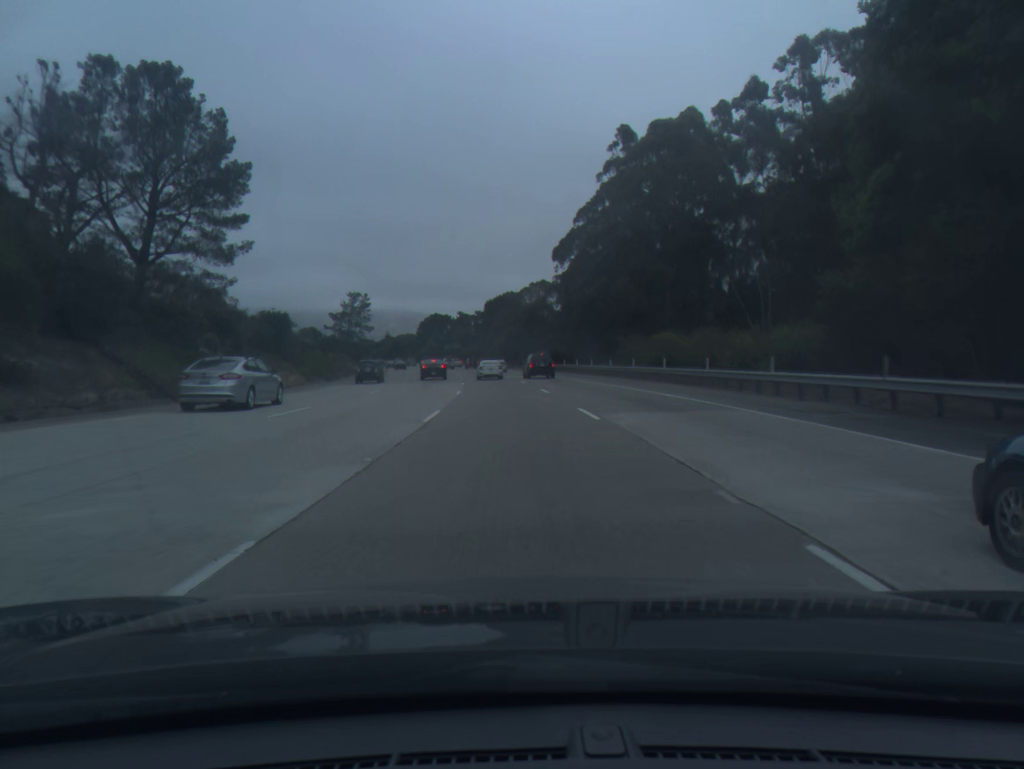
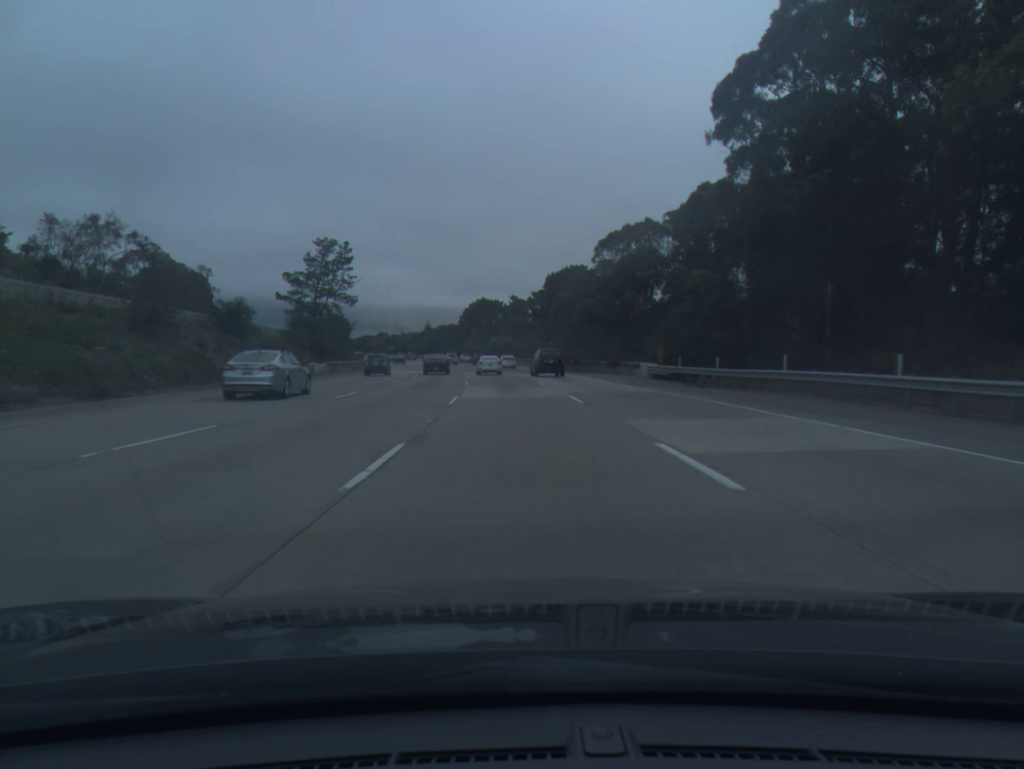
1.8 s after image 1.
(-2.1, +52.5) m; -4°
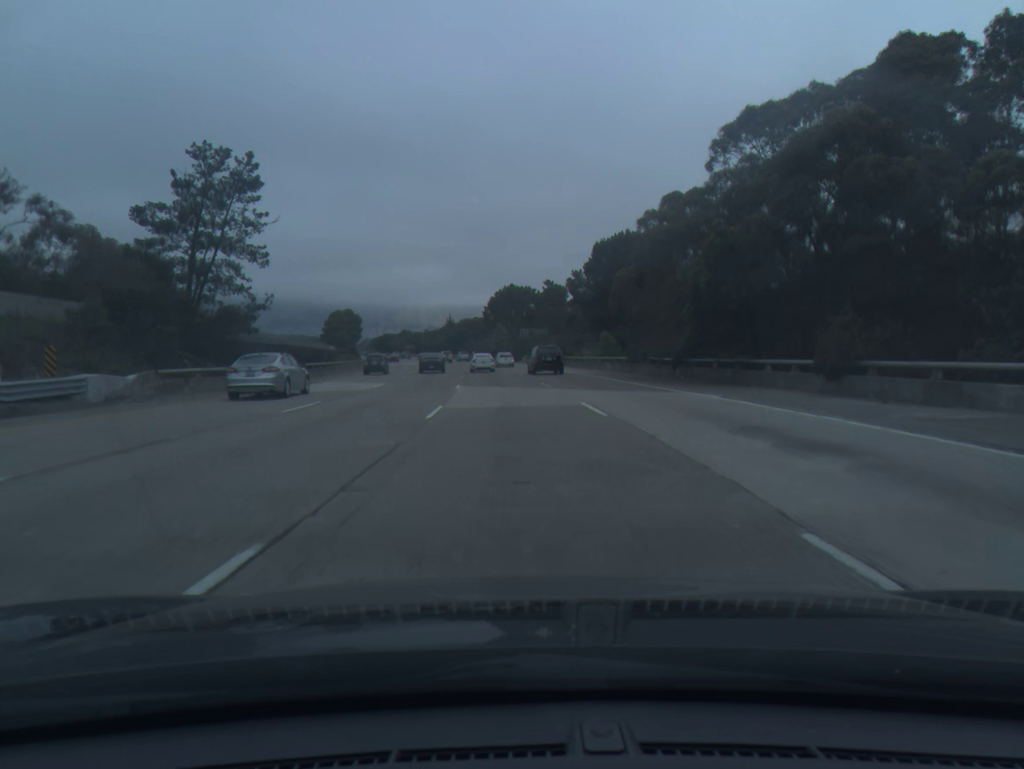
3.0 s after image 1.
(-0.7, +35.2) m; -2°
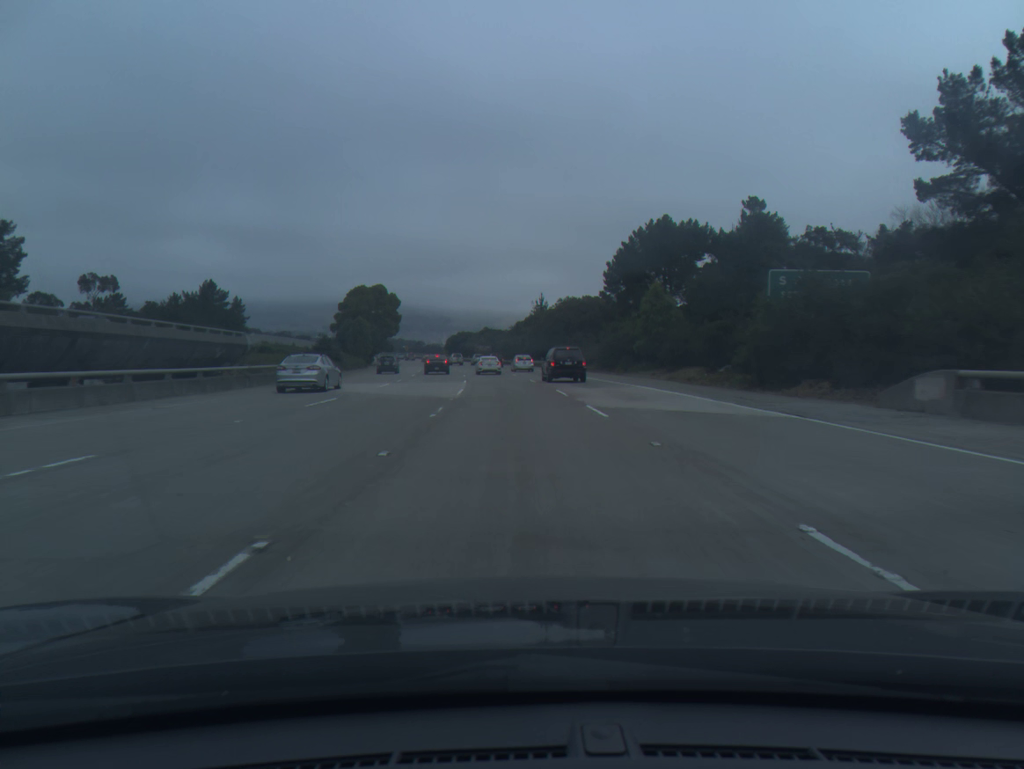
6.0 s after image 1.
(-5.9, +87.3) m; -7°
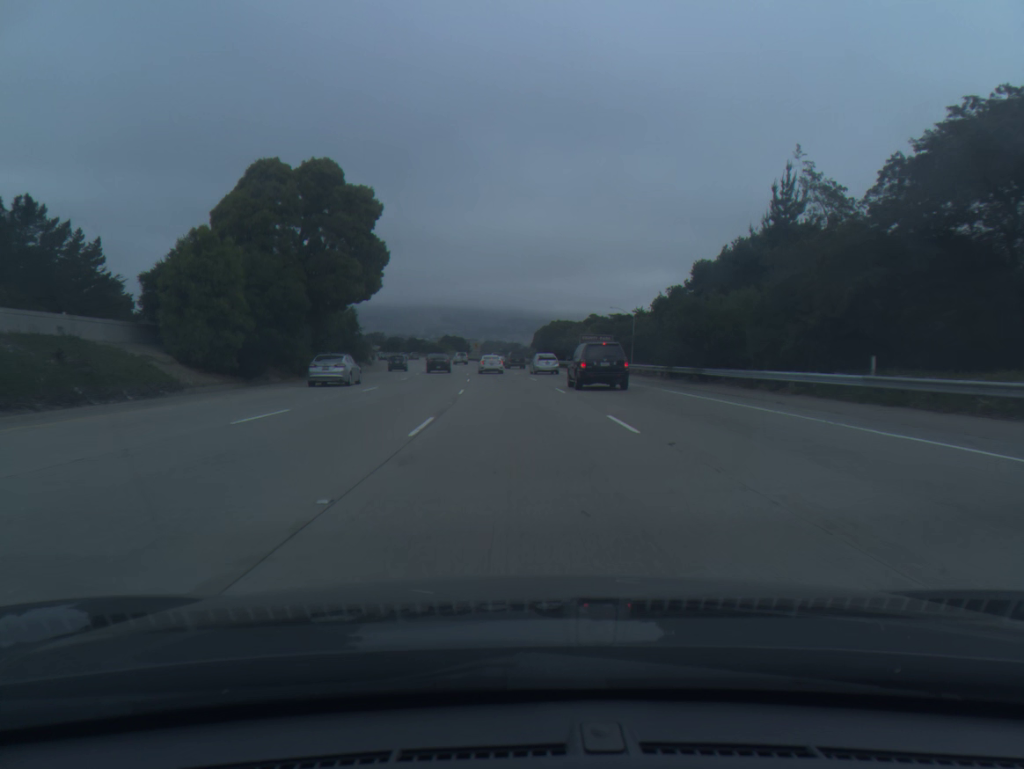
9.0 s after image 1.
(-5.3, +86.7) m; -7°
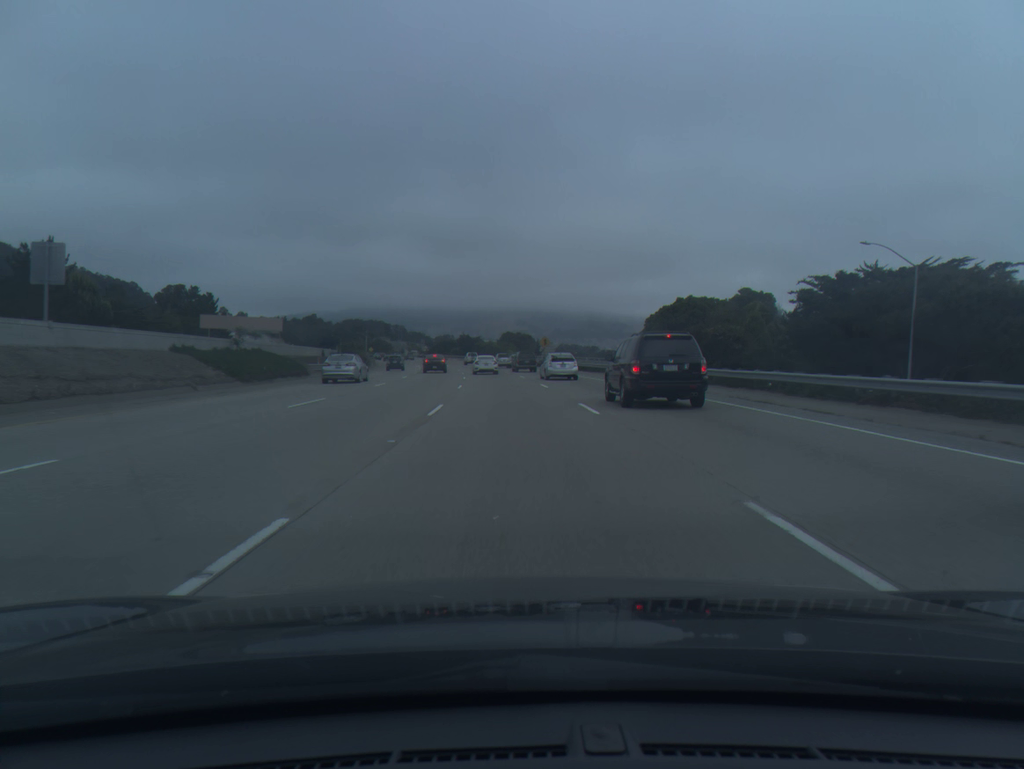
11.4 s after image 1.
(-2.9, +68.8) m; -5°
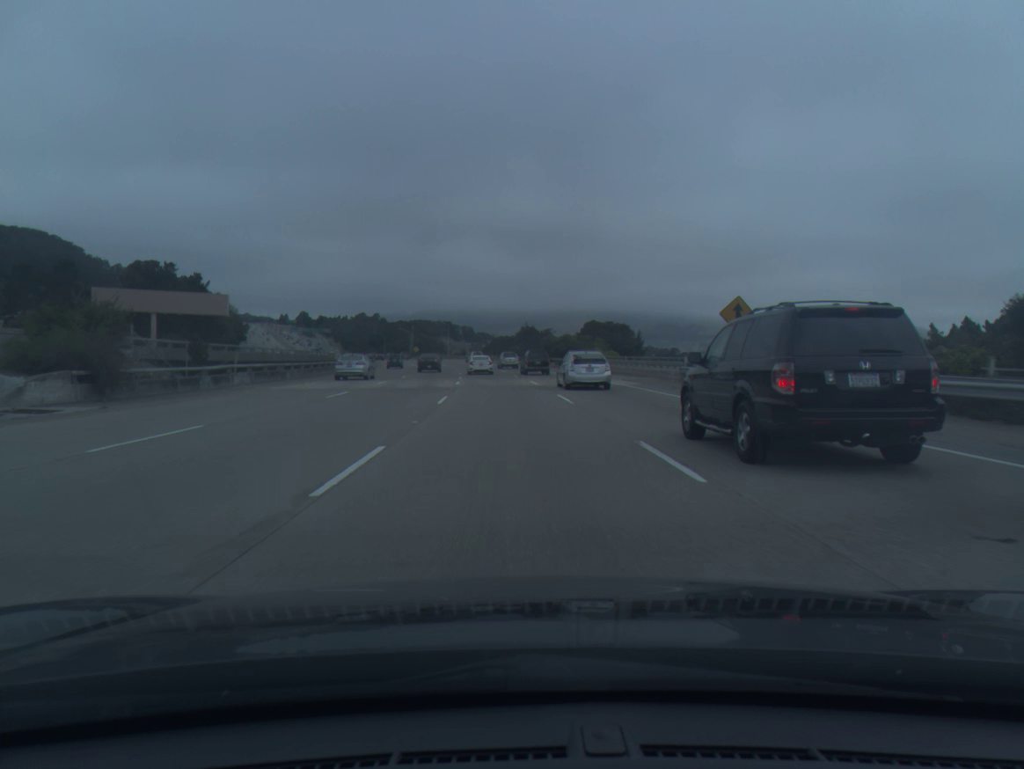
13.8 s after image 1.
(-3.1, +67.9) m; -5°
